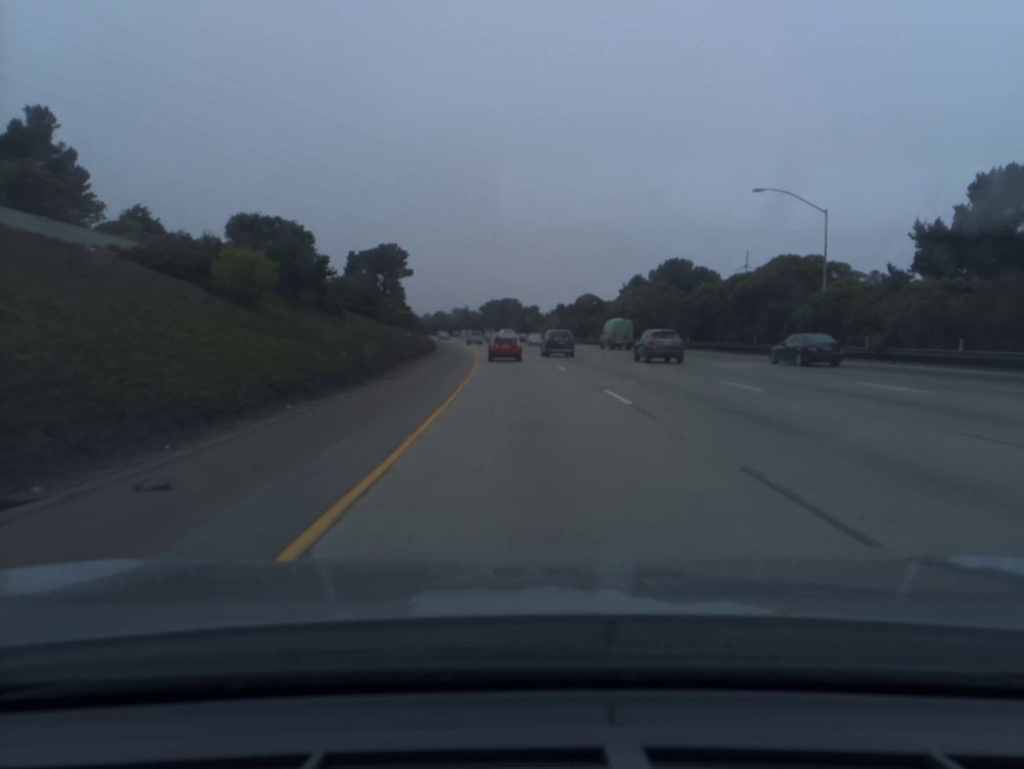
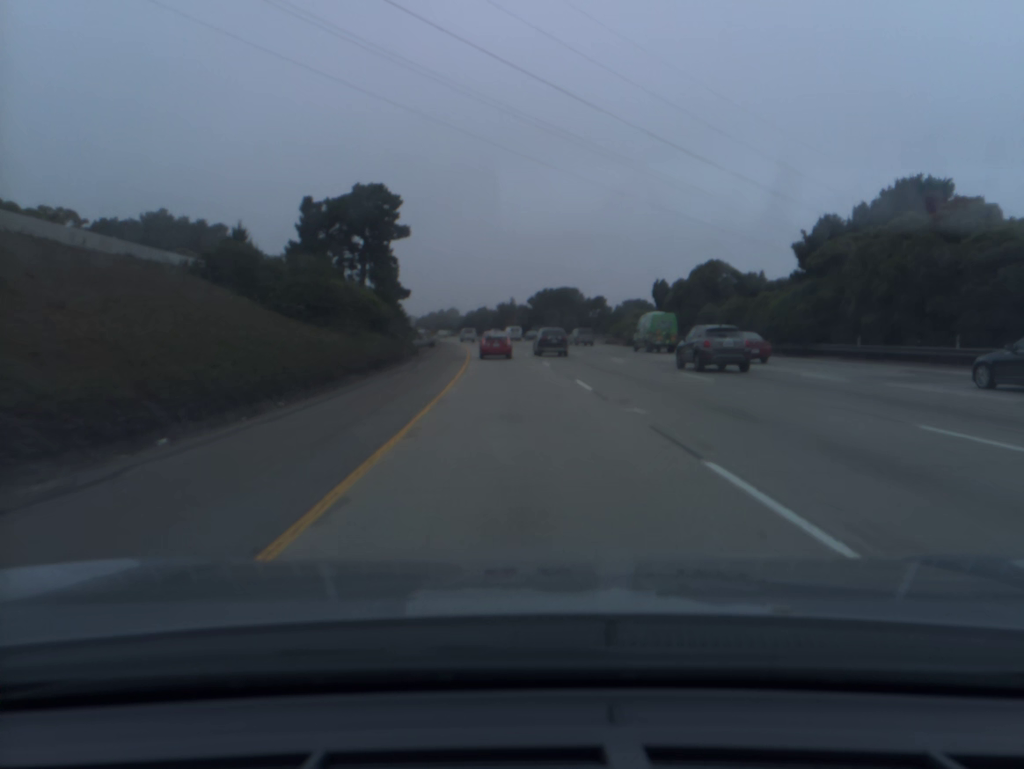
(-1.8, +54.7) m; -4°
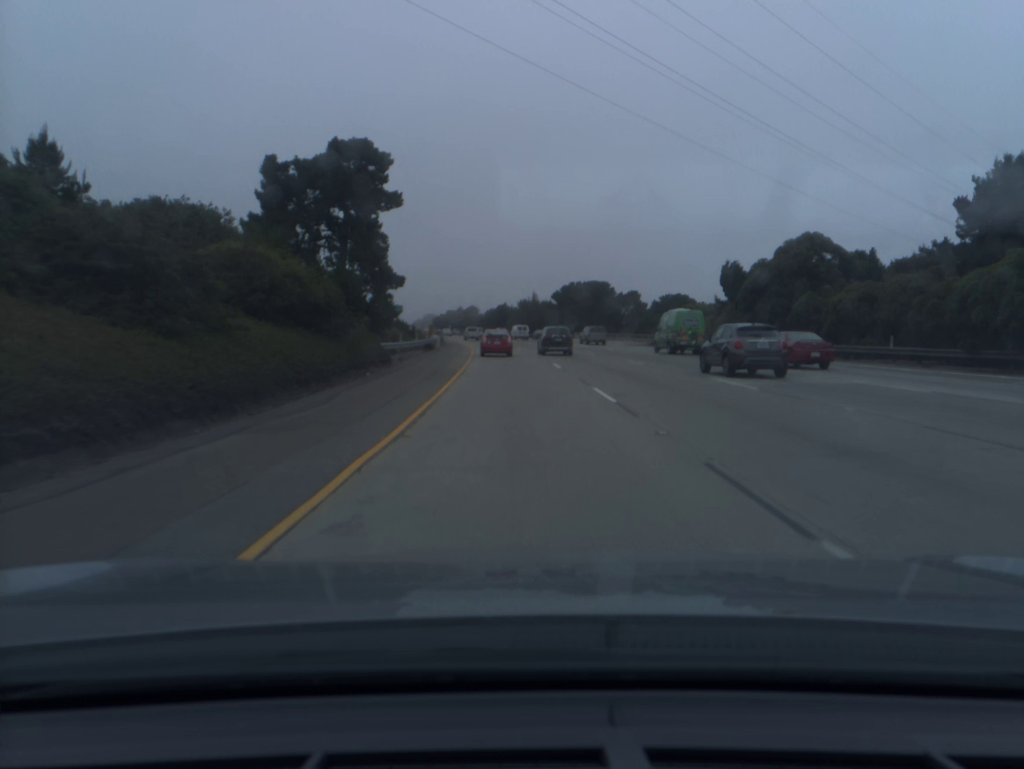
(-0.3, +18.1) m; -2°
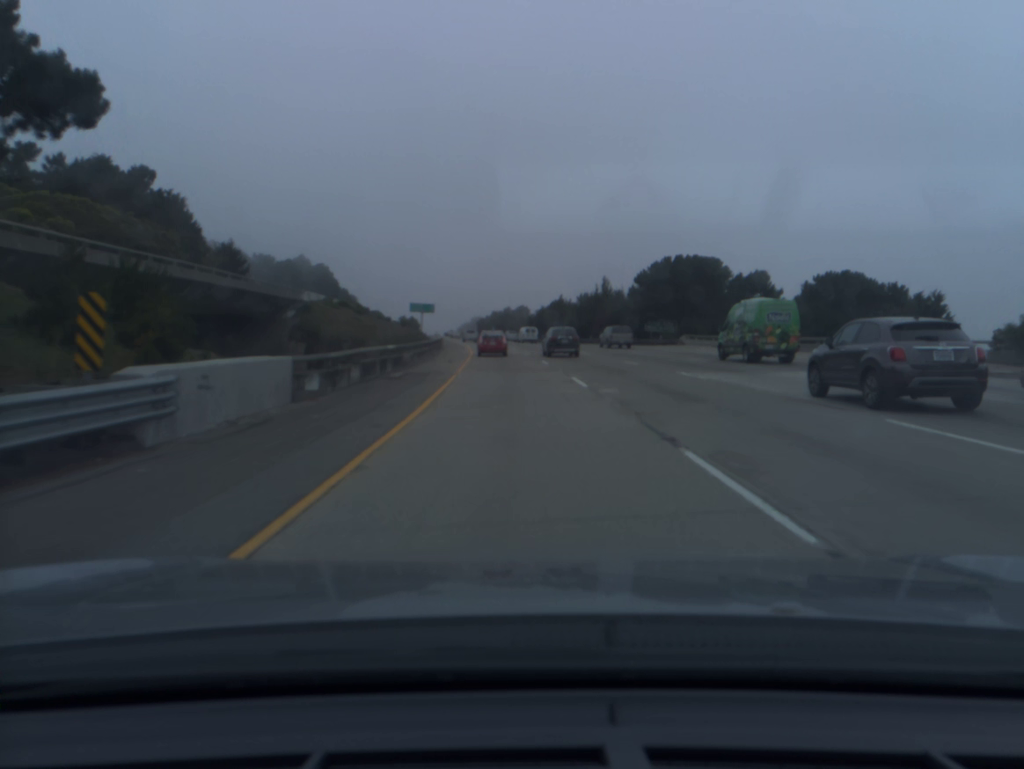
(-1.7, +53.9) m; -4°
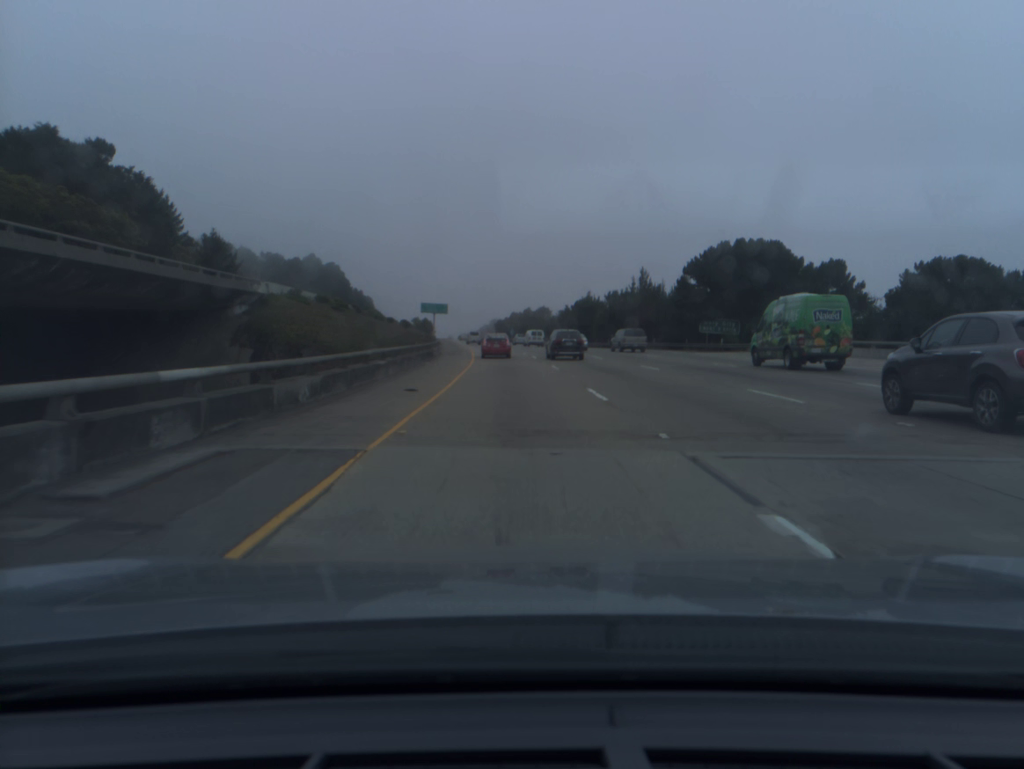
(-0.2, +17.9) m; -2°
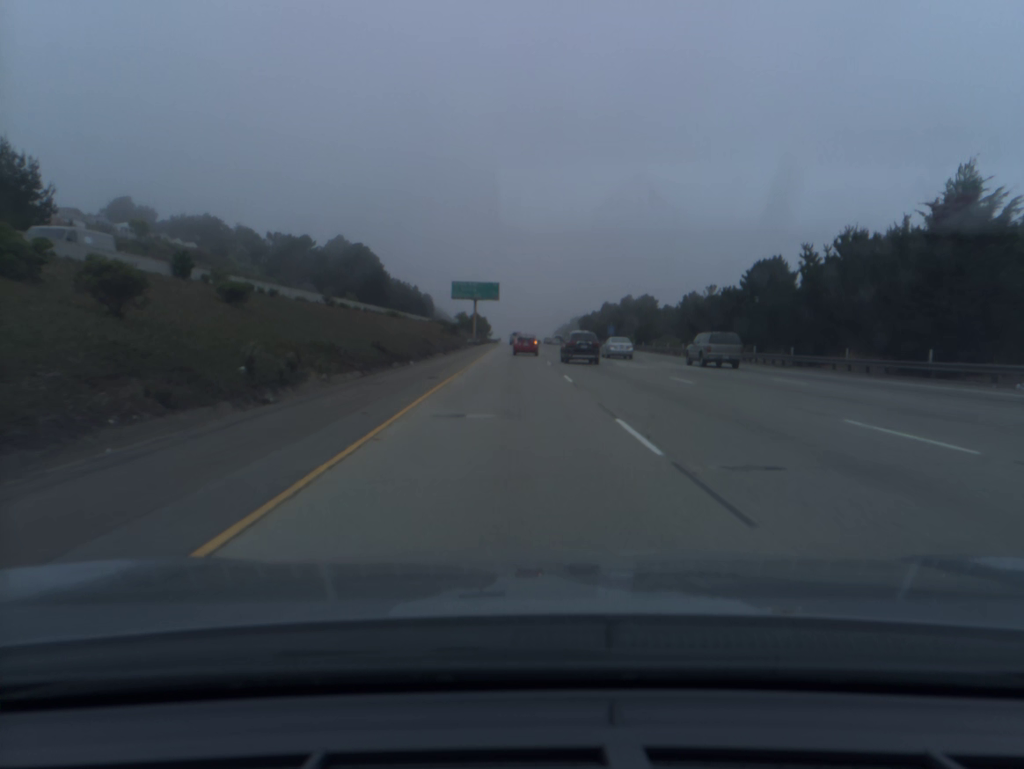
(-4.8, +88.9) m; -6°
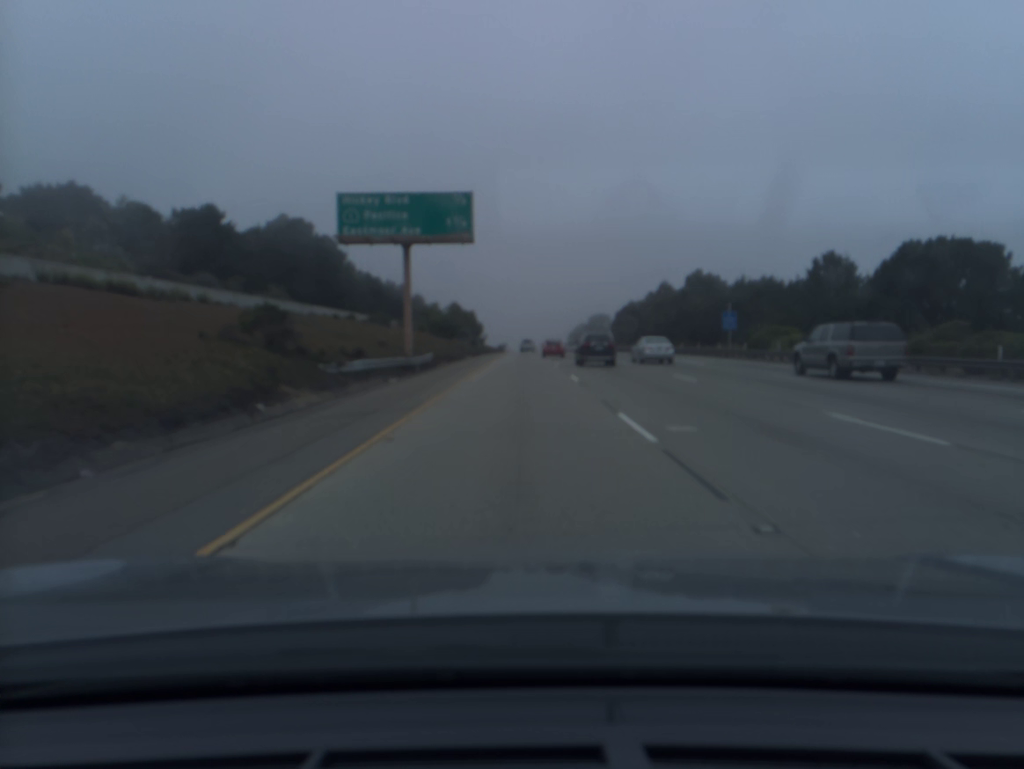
(-0.9, +71.9) m; -1°
